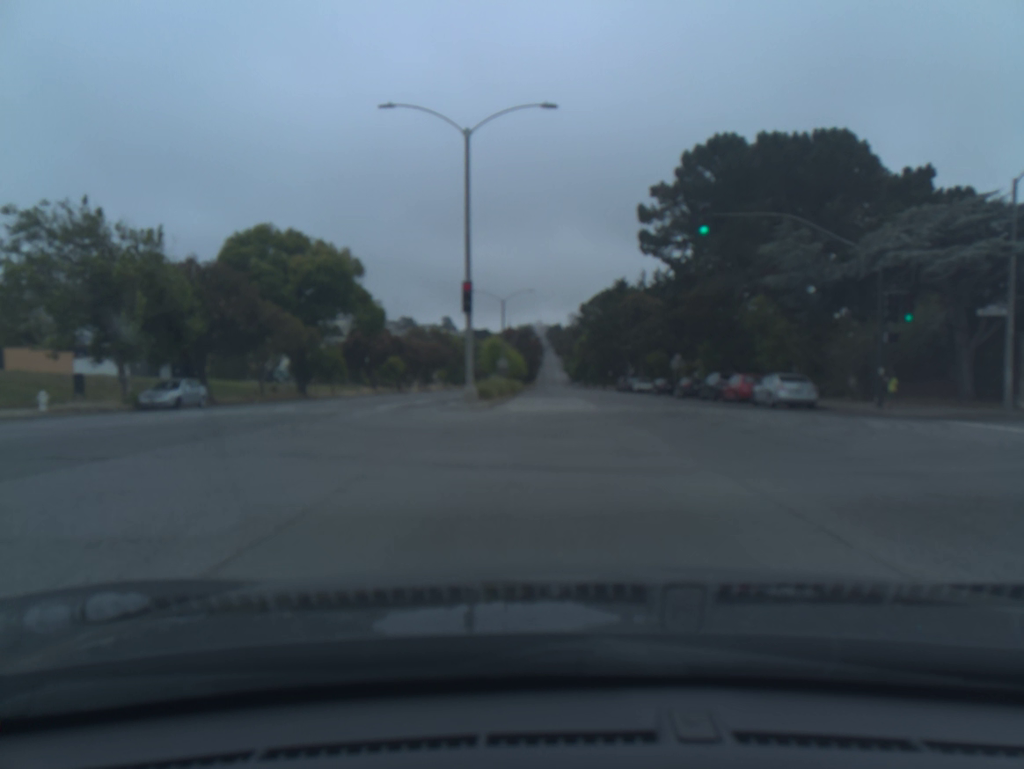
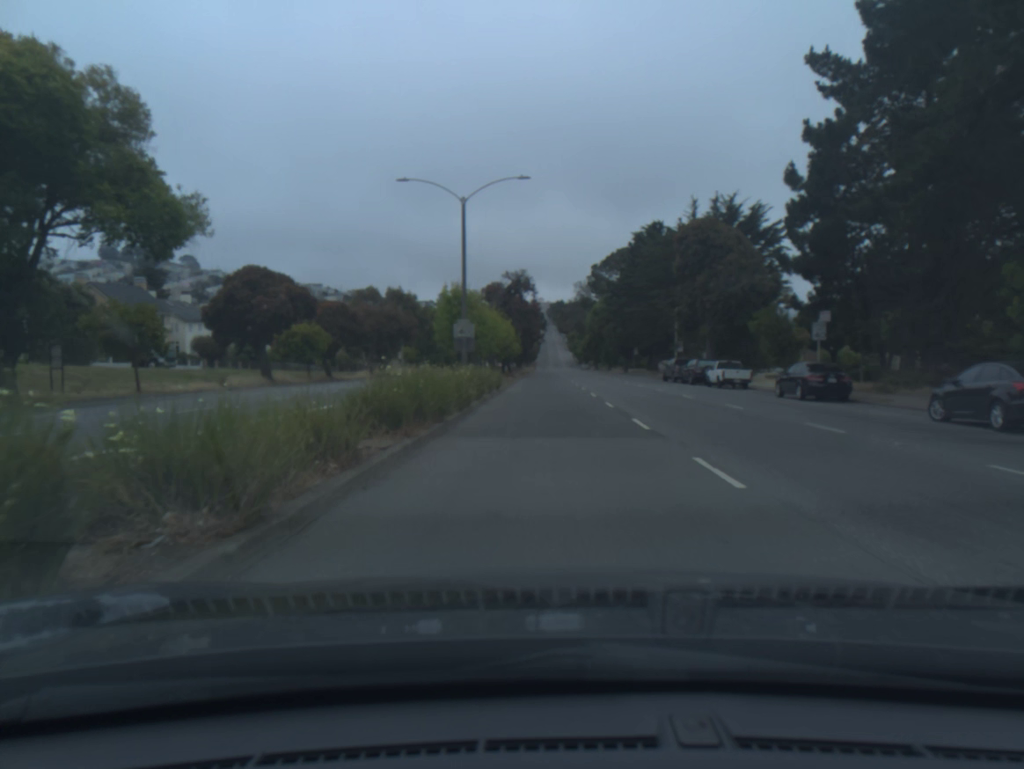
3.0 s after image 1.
(+0.2, +35.3) m; 0°
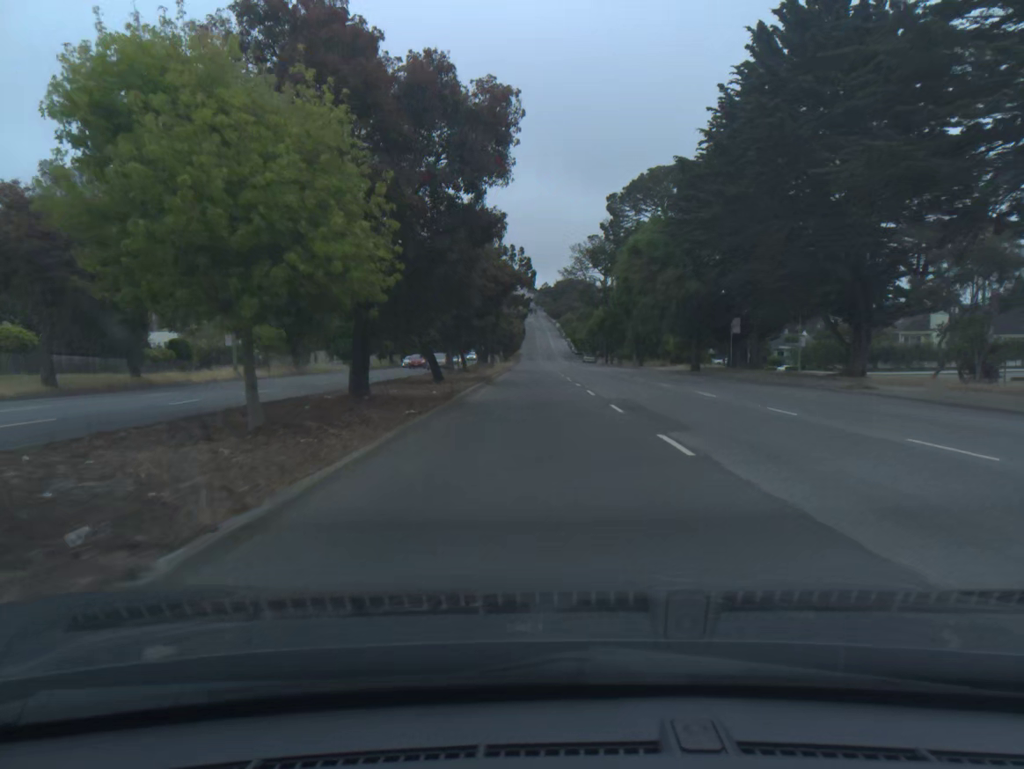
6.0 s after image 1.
(+0.3, +56.7) m; +1°
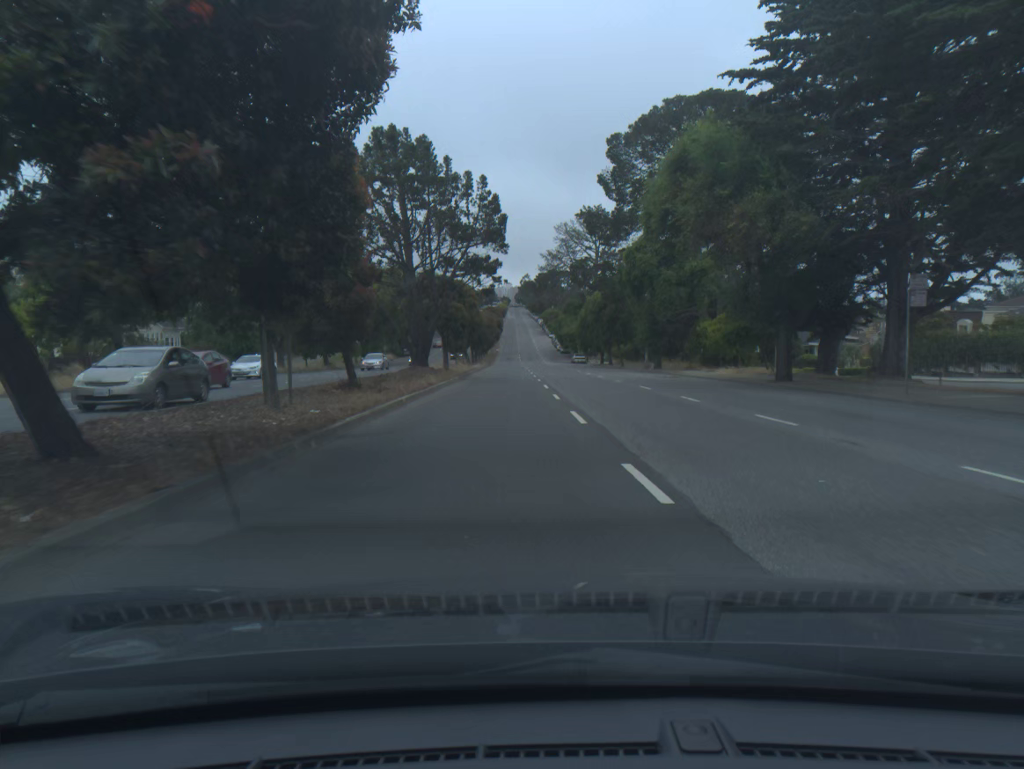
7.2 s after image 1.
(+0.4, +25.1) m; +2°
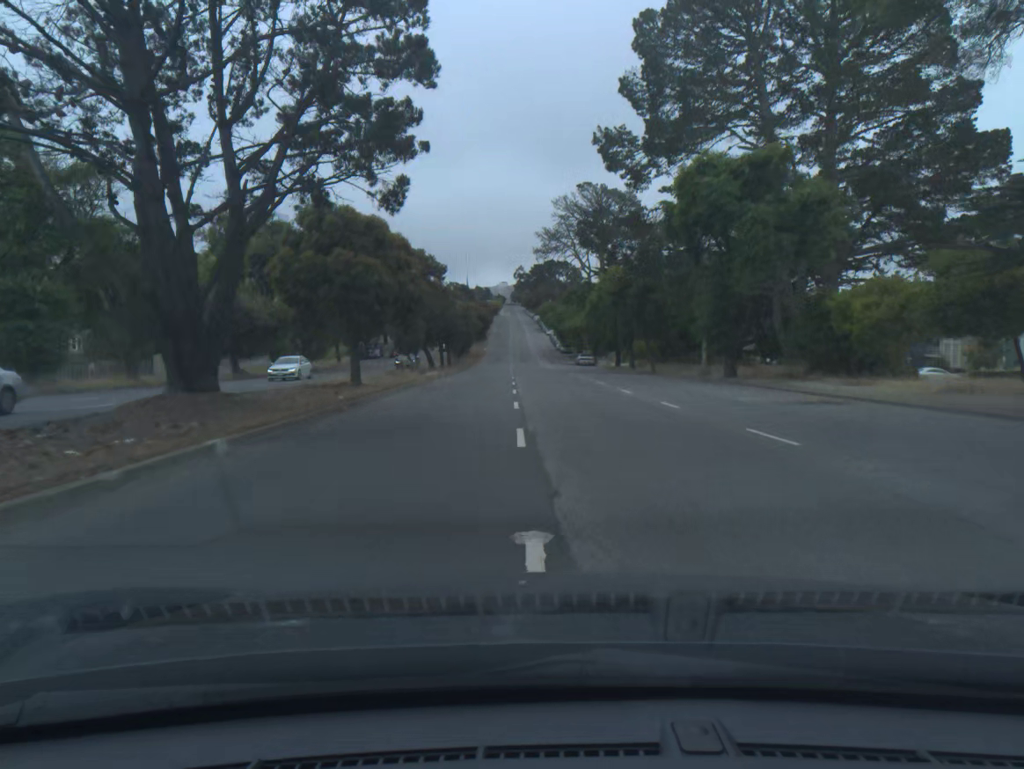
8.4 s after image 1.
(+0.1, +25.1) m; 0°
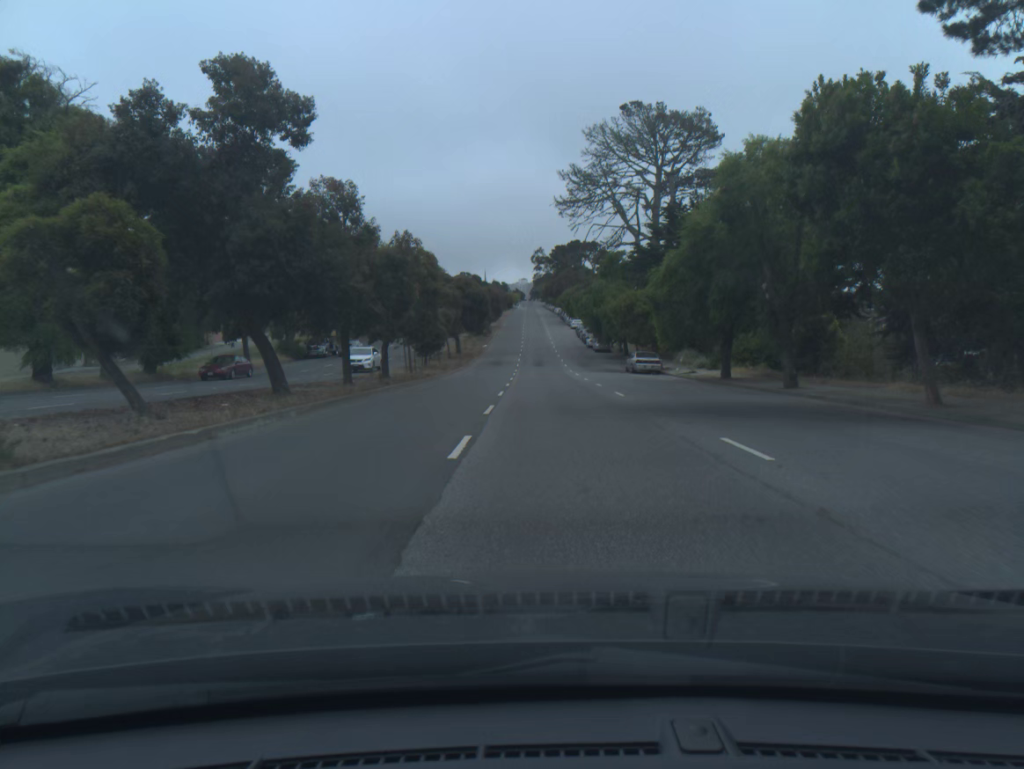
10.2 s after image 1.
(-0.5, +37.6) m; -2°
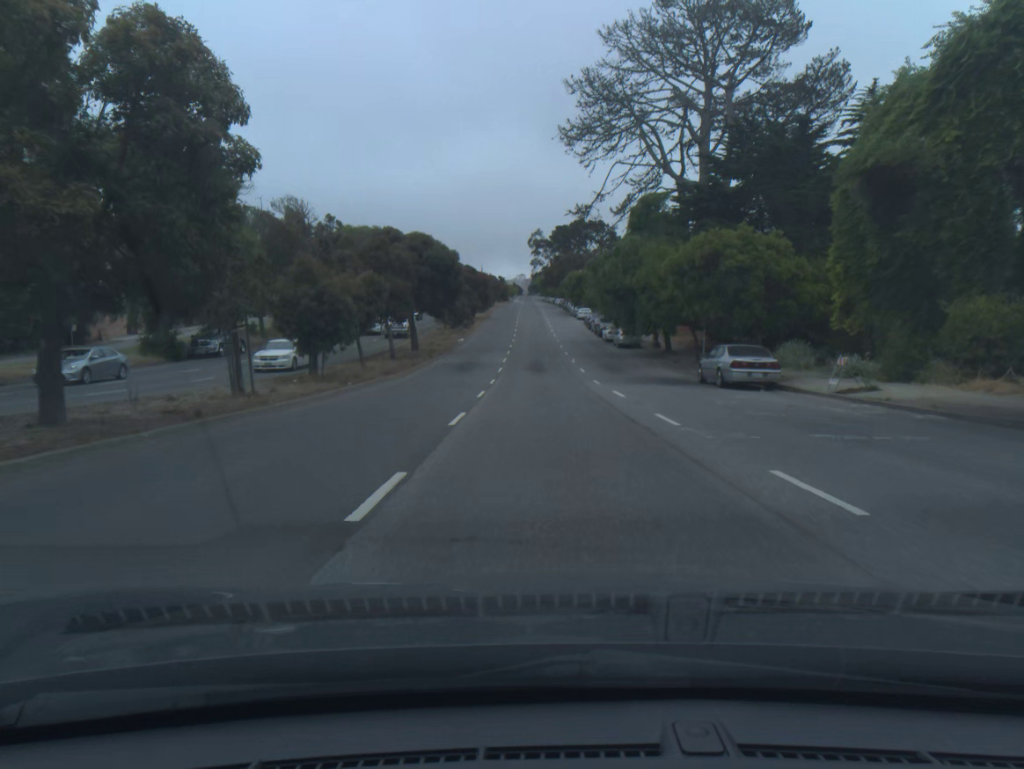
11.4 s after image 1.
(0.0, +25.2) m; 0°
